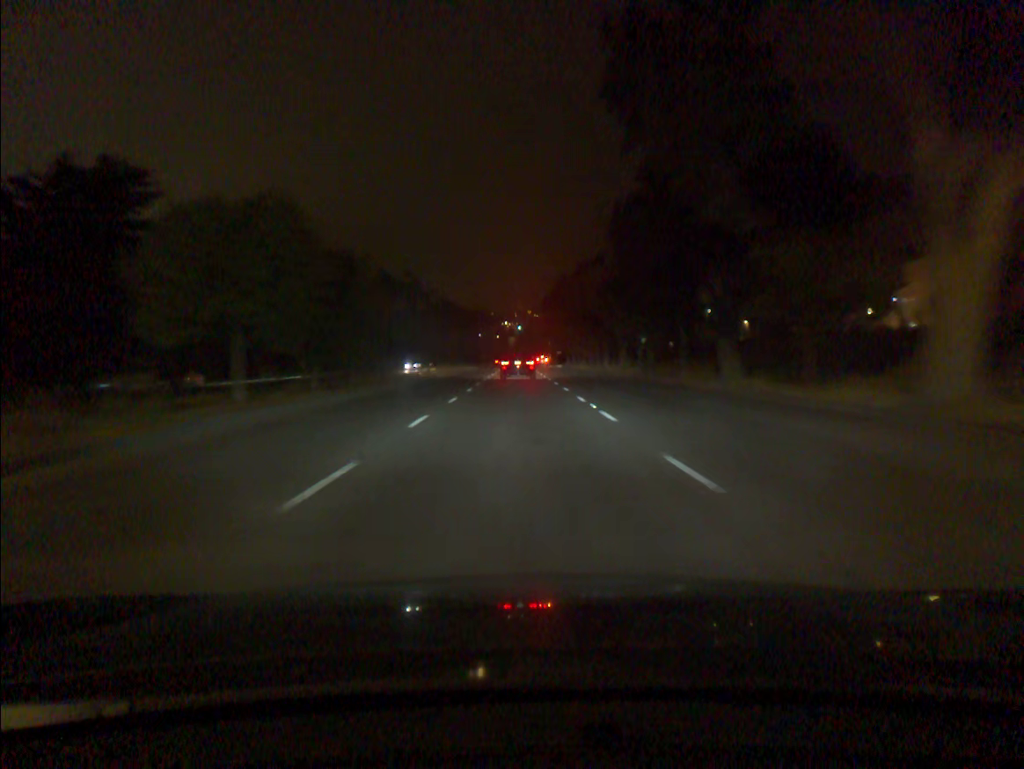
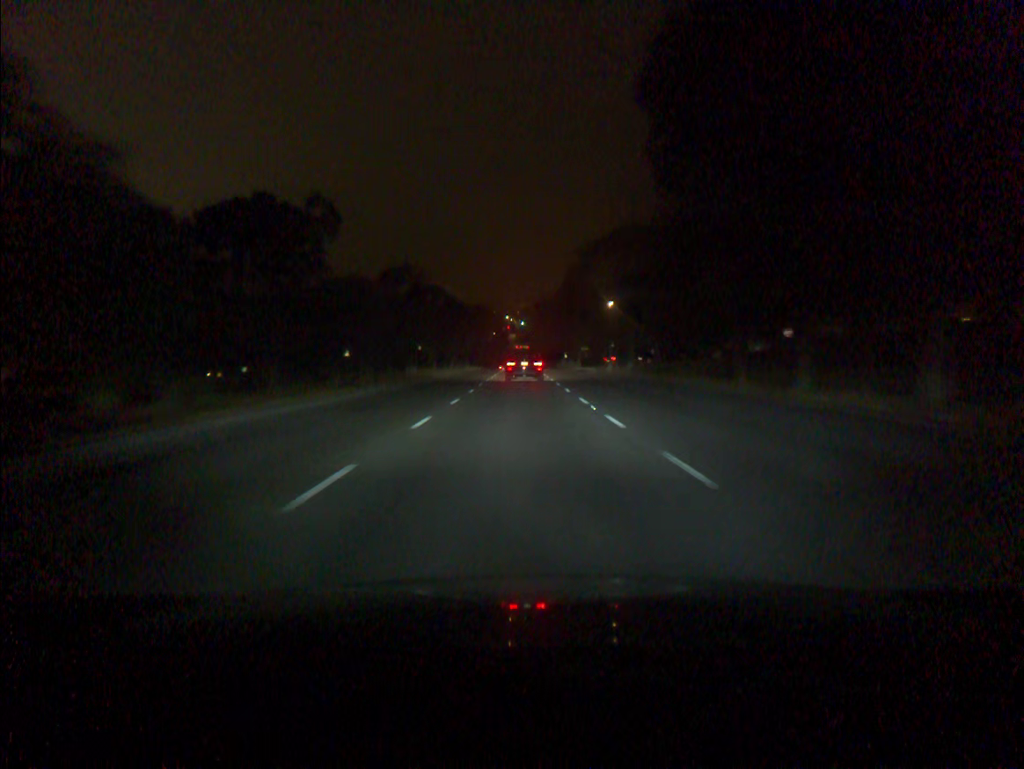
(-0.1, +58.0) m; 0°
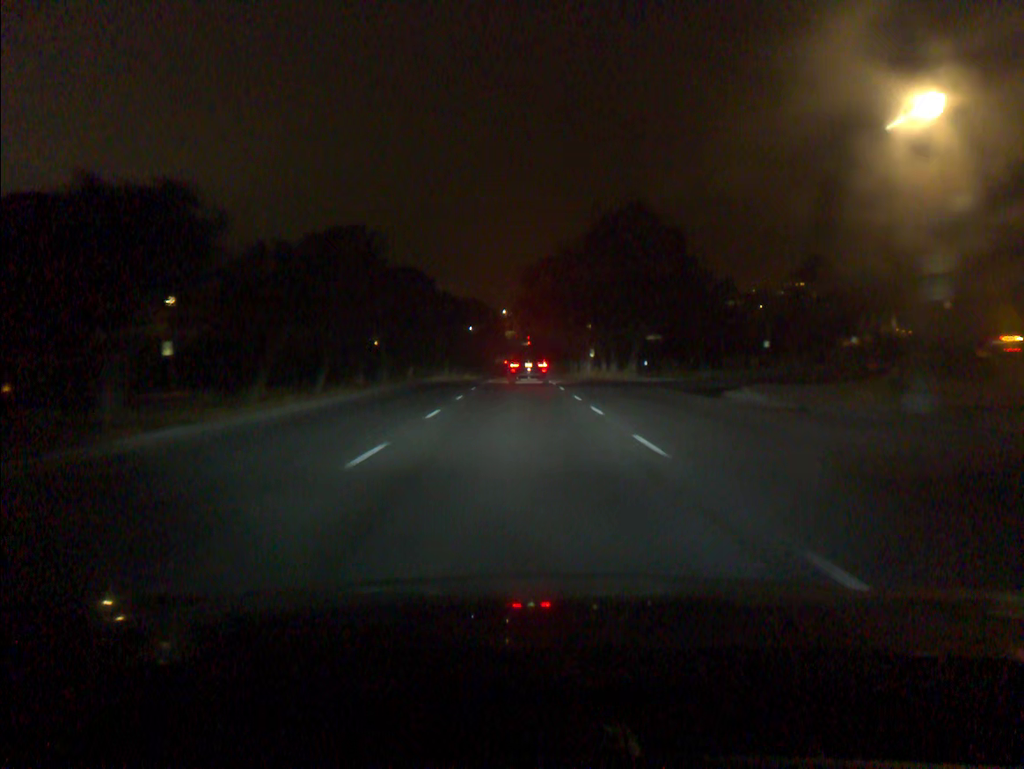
(+0.1, +55.9) m; 0°
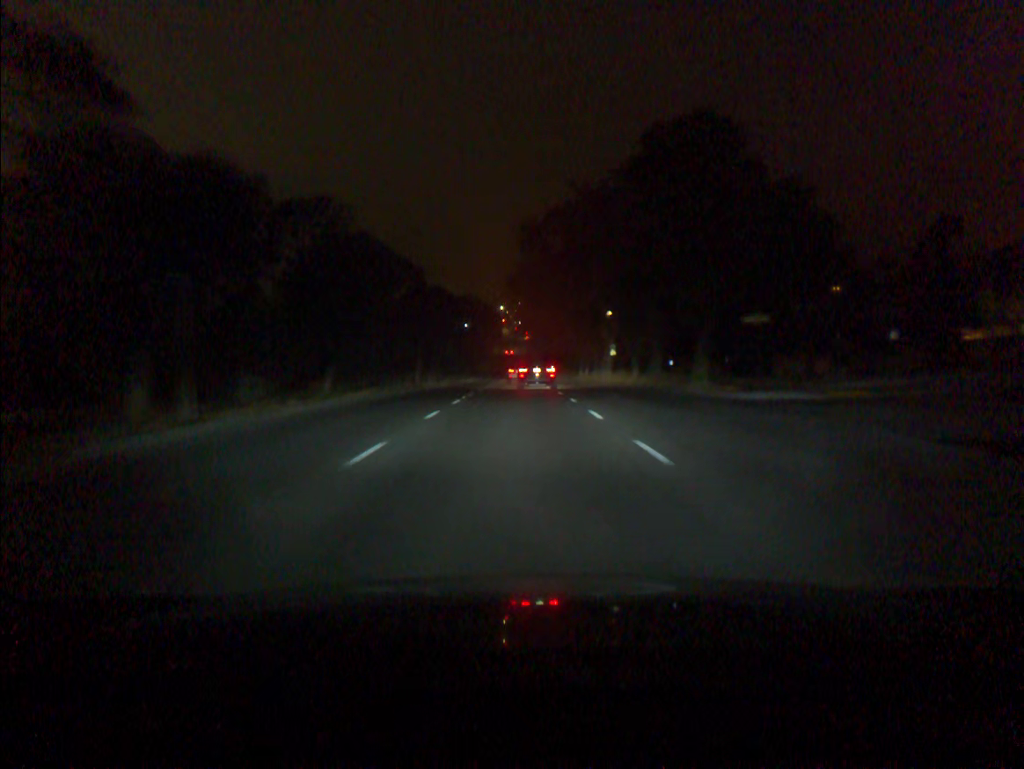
(0.0, +22.0) m; 0°
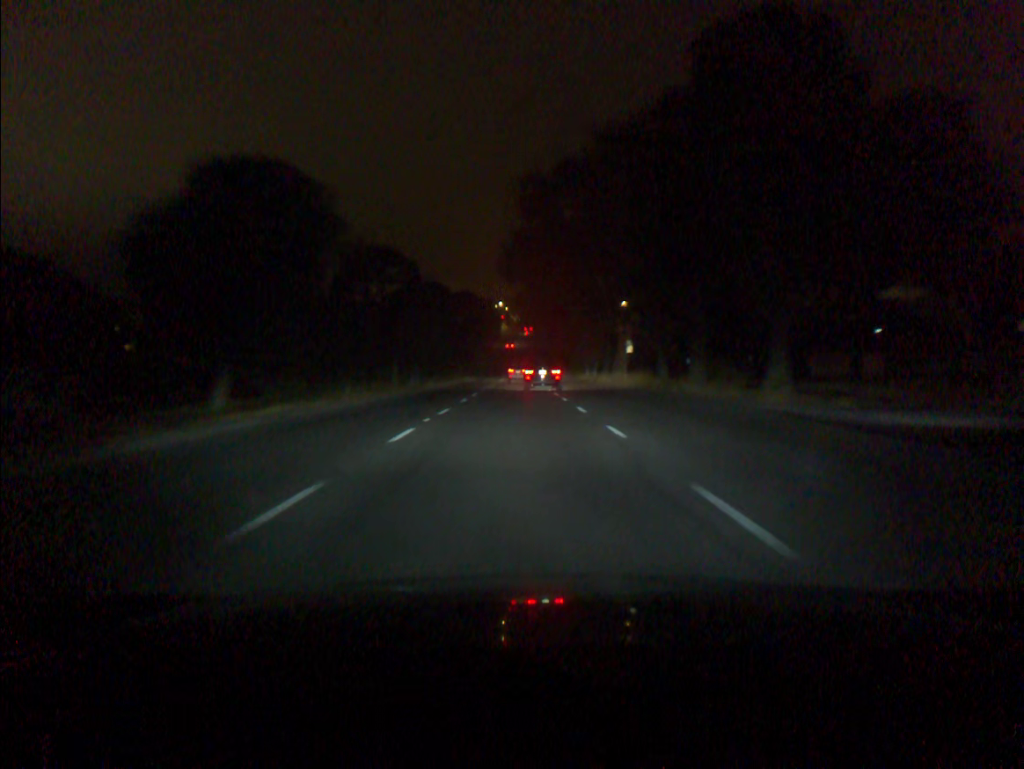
(0.0, +11.0) m; 0°
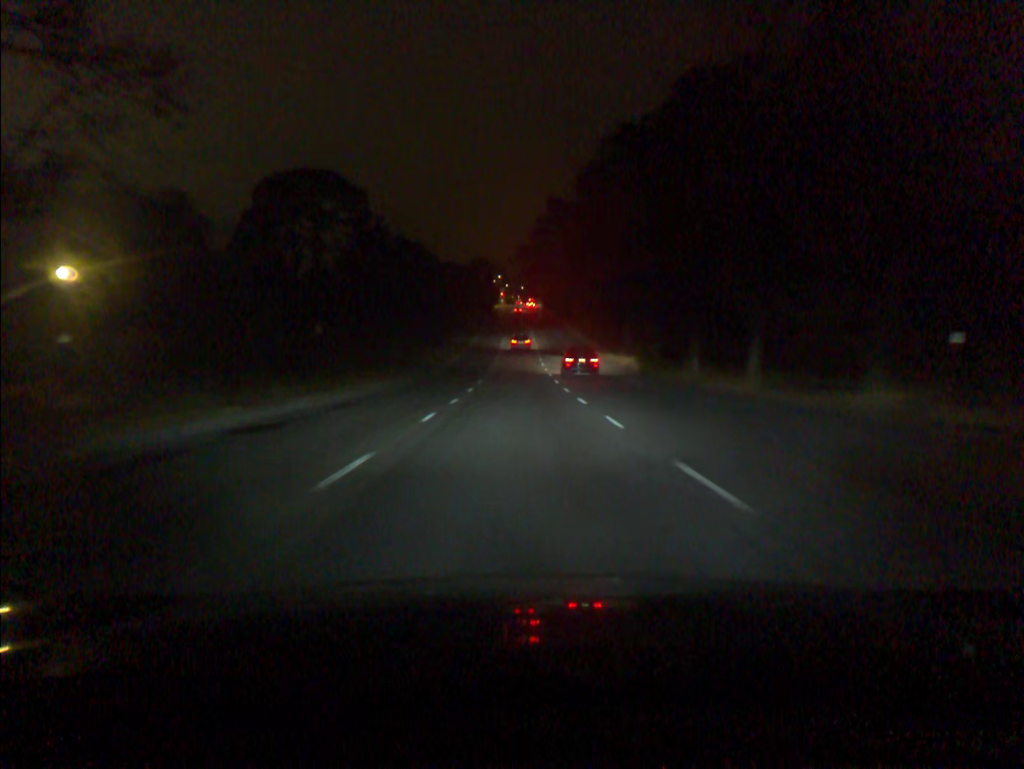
(-0.1, +55.8) m; 0°
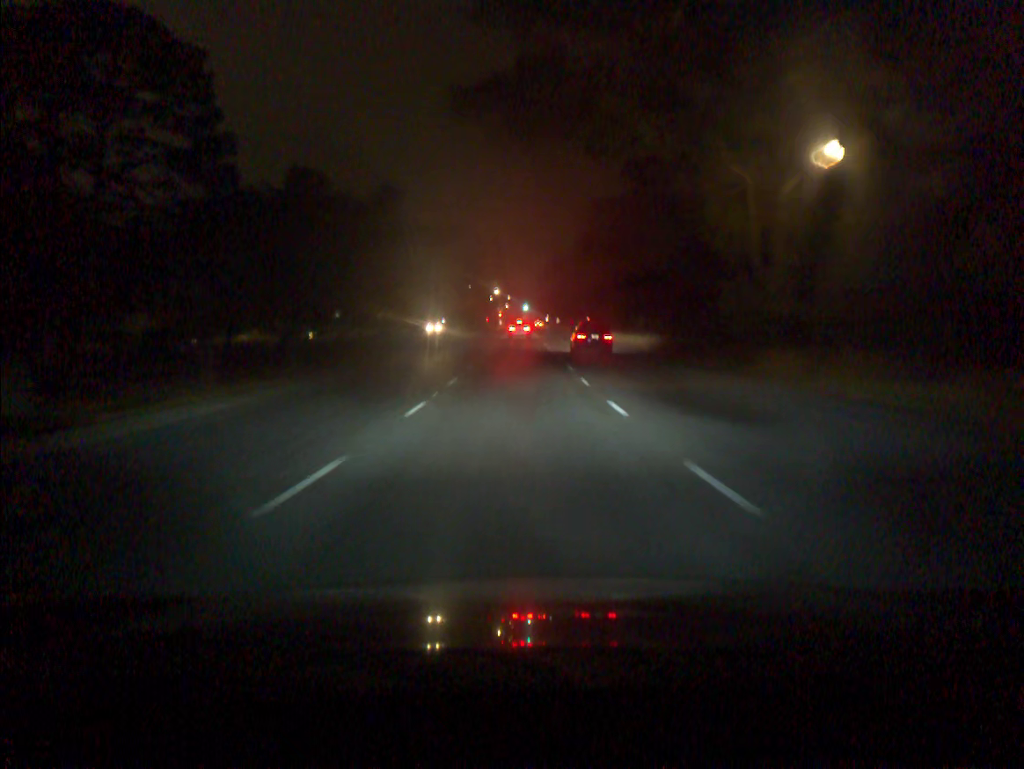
(0.0, +58.9) m; 0°
